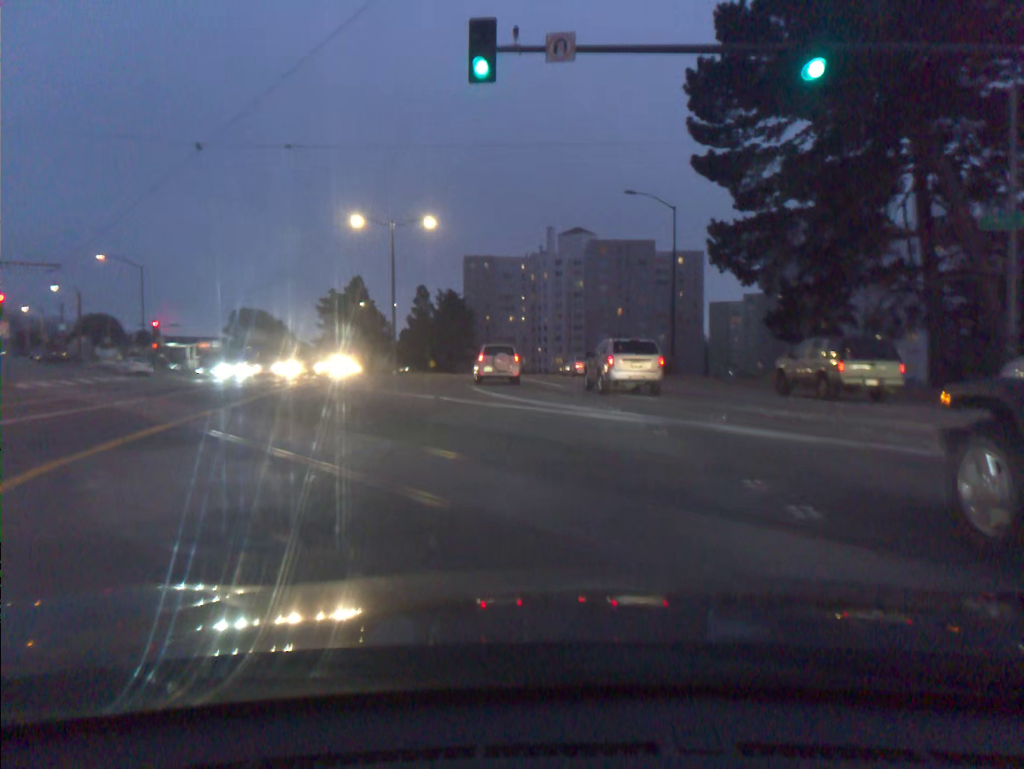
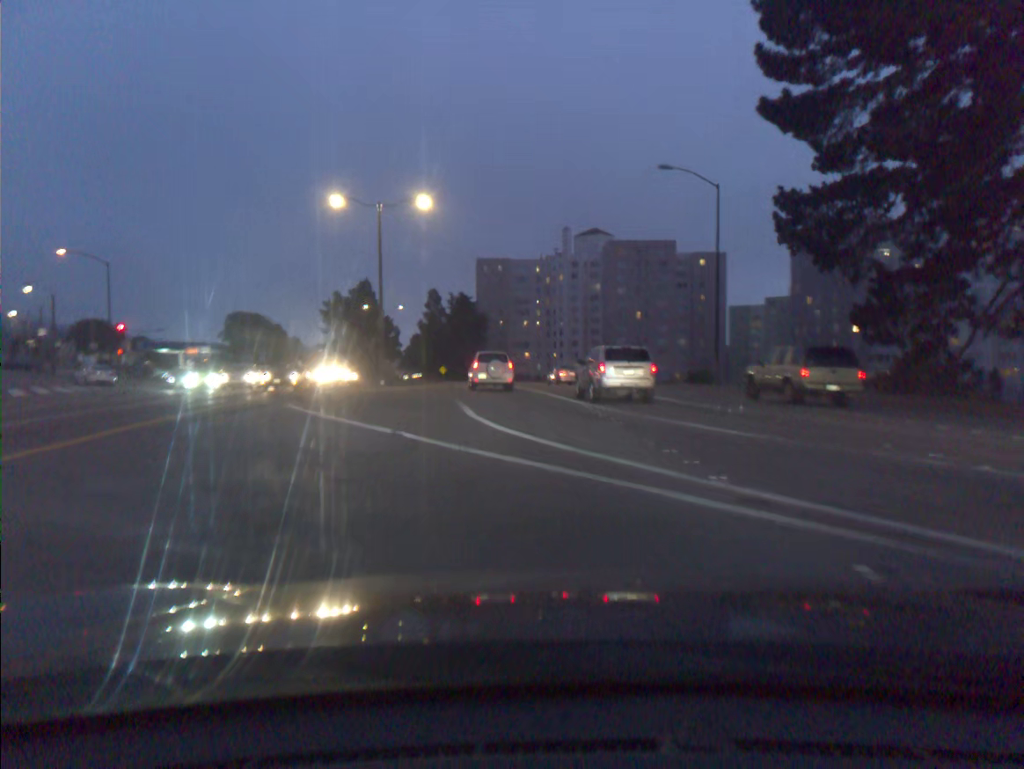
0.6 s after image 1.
(0.0, +8.2) m; -1°
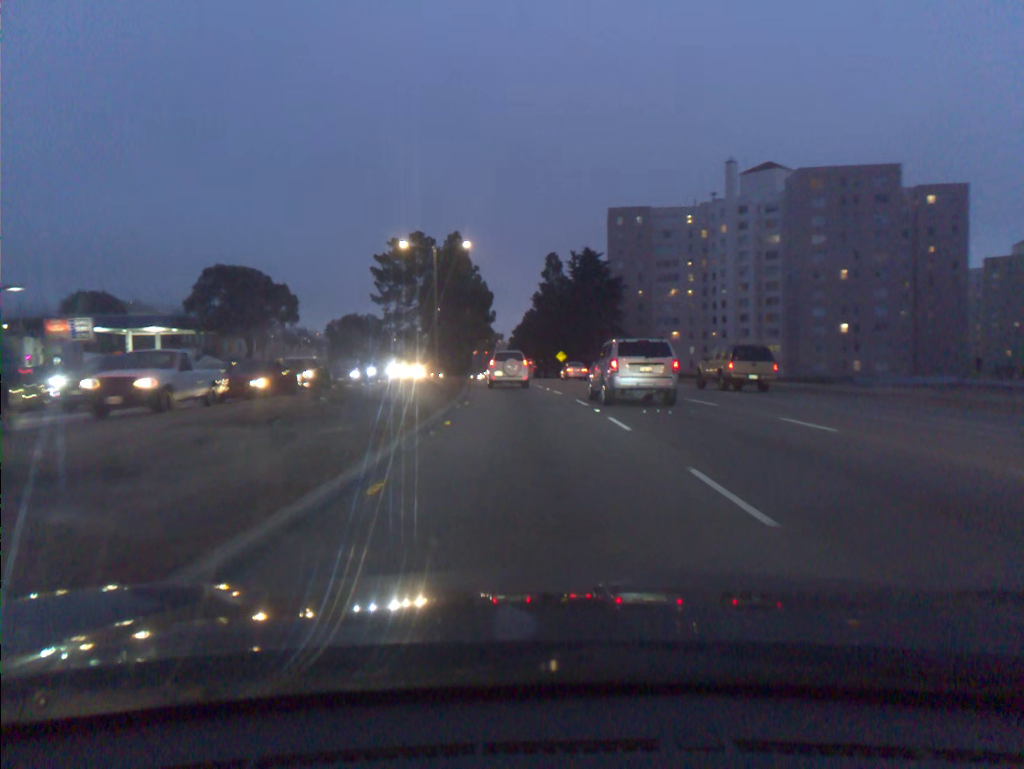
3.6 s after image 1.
(-3.5, +47.0) m; -9°
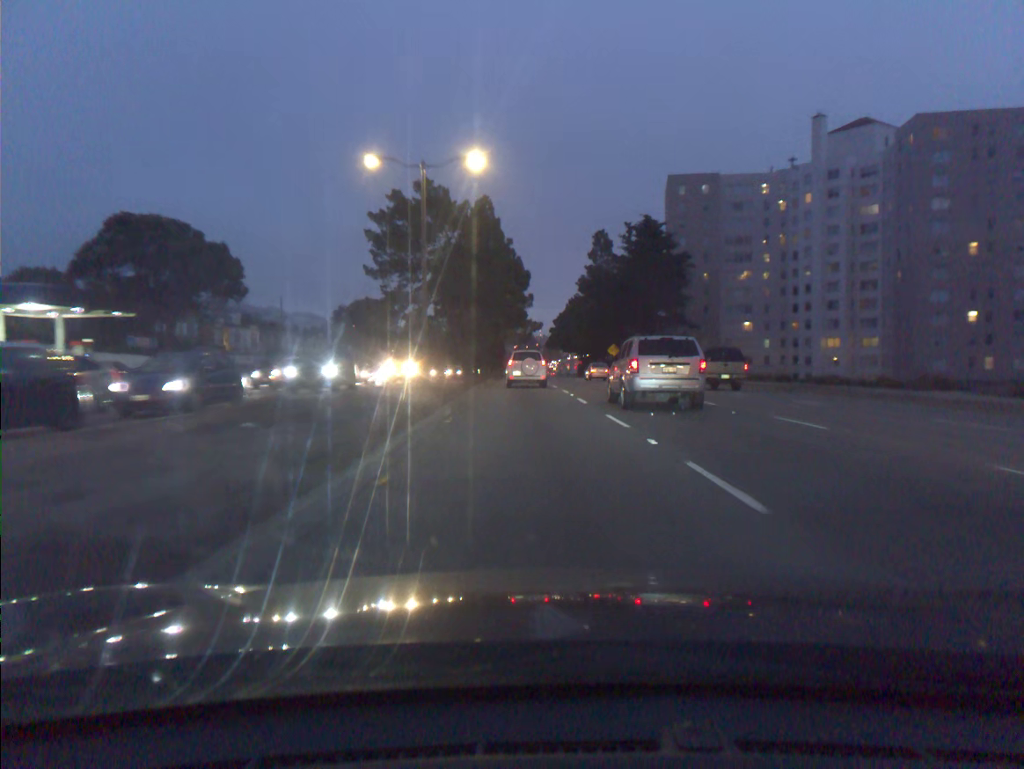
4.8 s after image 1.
(-0.7, +21.6) m; -3°
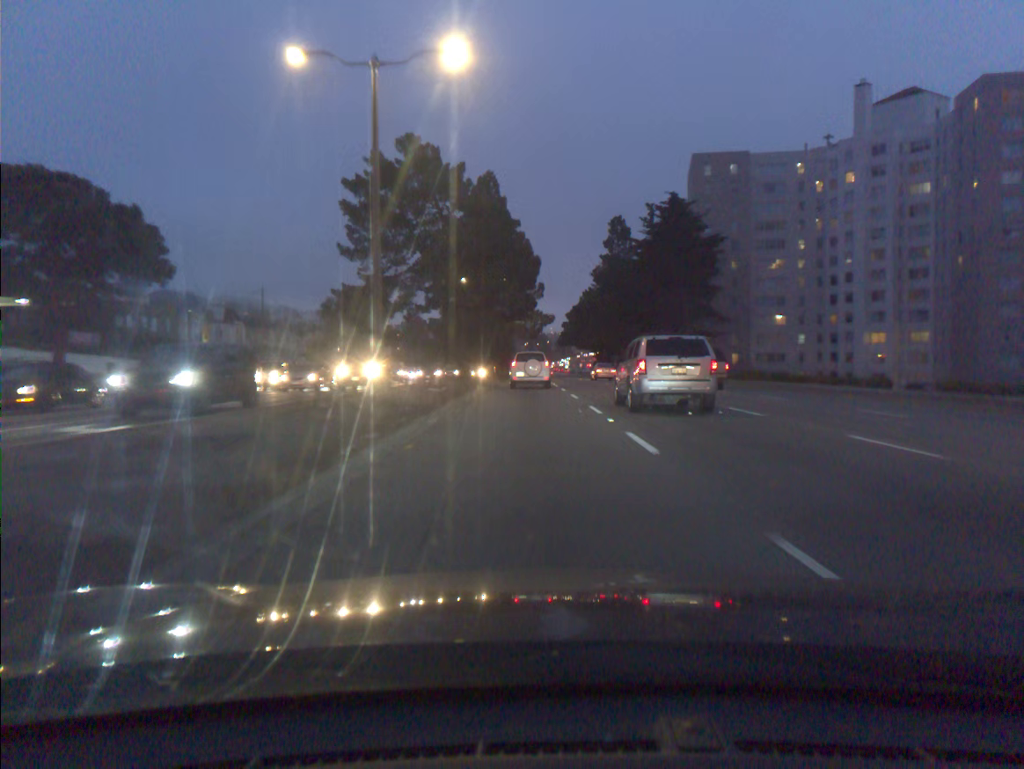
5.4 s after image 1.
(-0.1, +11.2) m; -1°
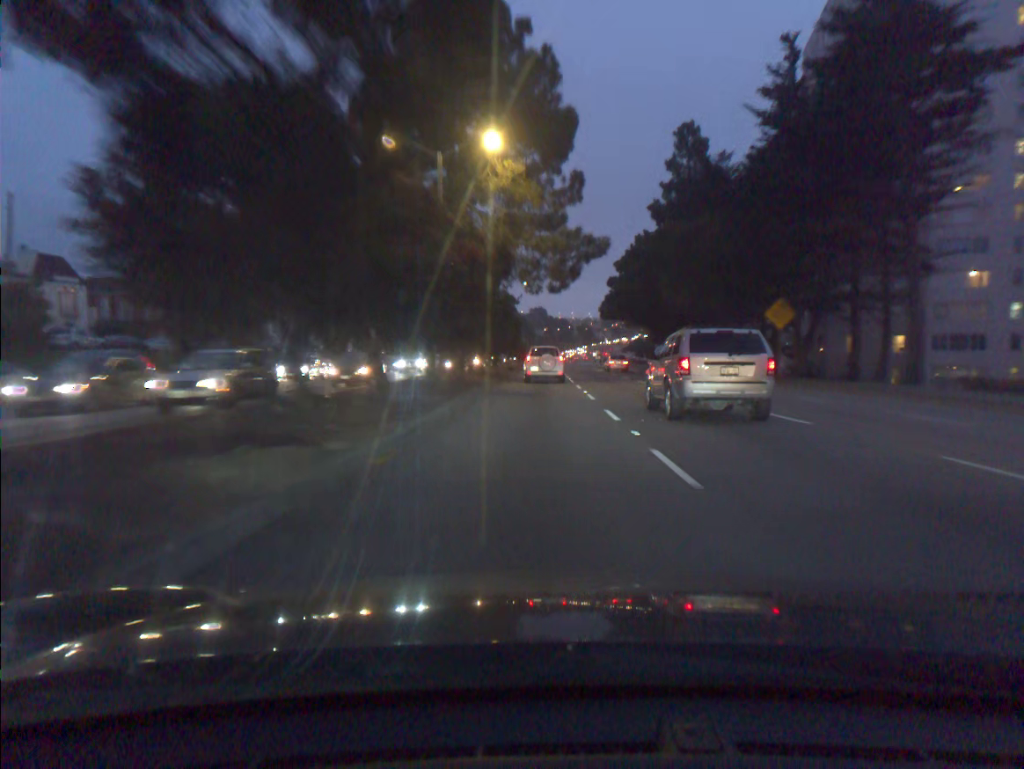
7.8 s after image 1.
(-0.8, +47.1) m; -1°
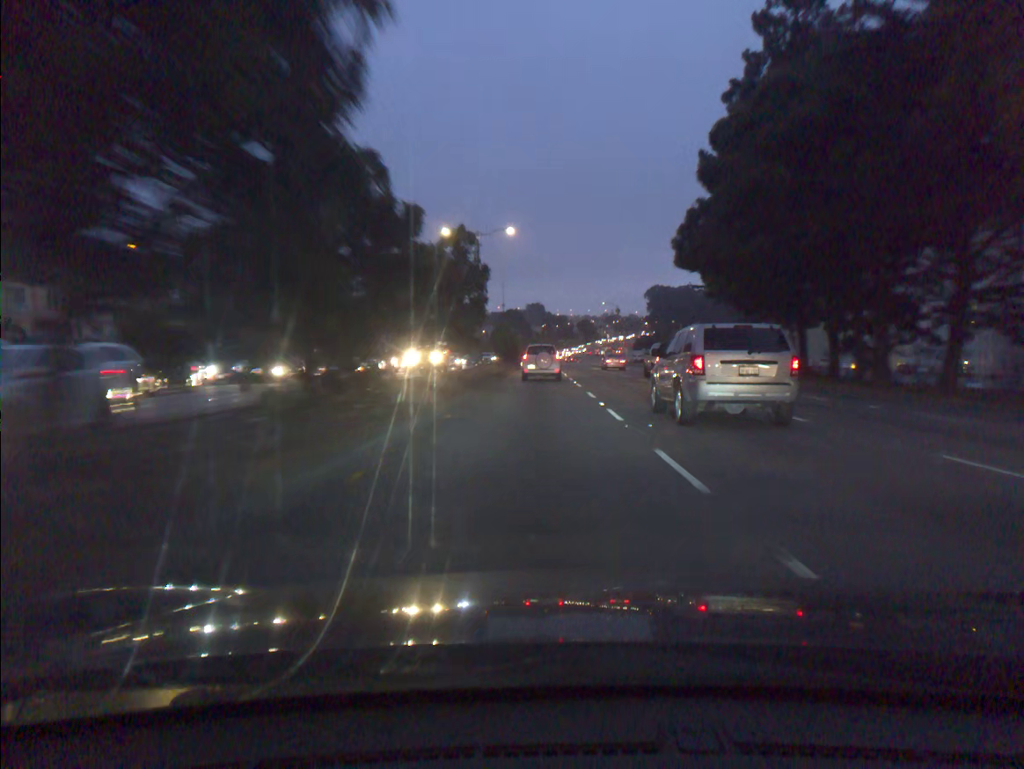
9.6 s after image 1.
(+0.1, +37.1) m; 0°
